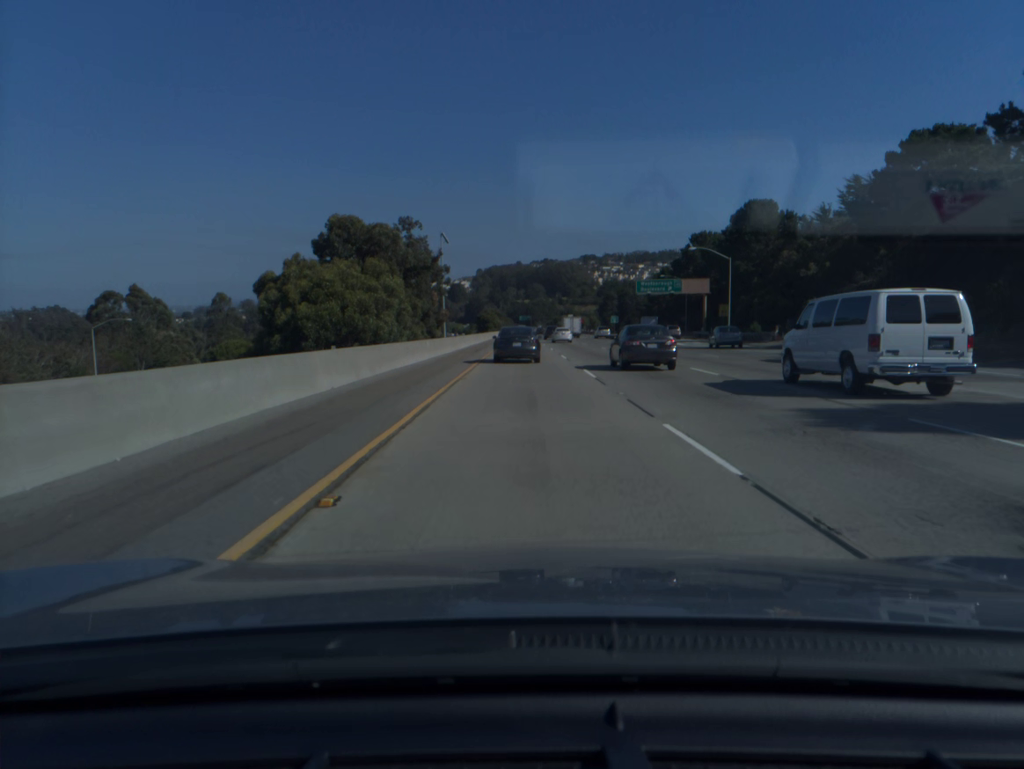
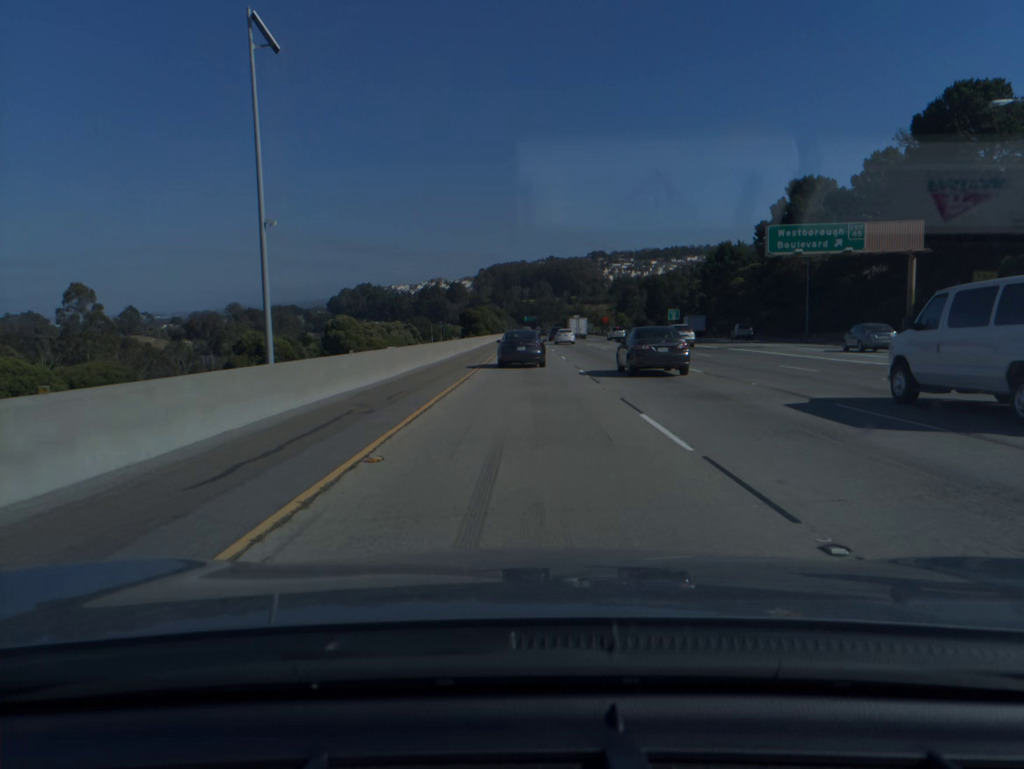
(-0.2, +56.2) m; 0°
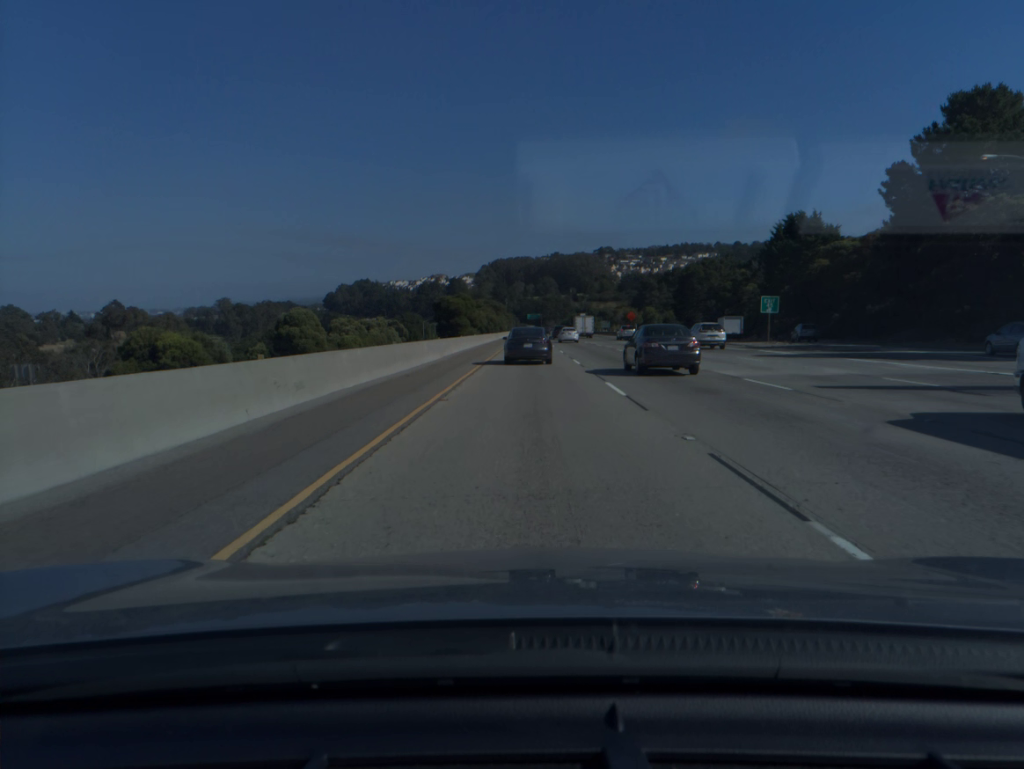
(-0.1, +37.2) m; 0°
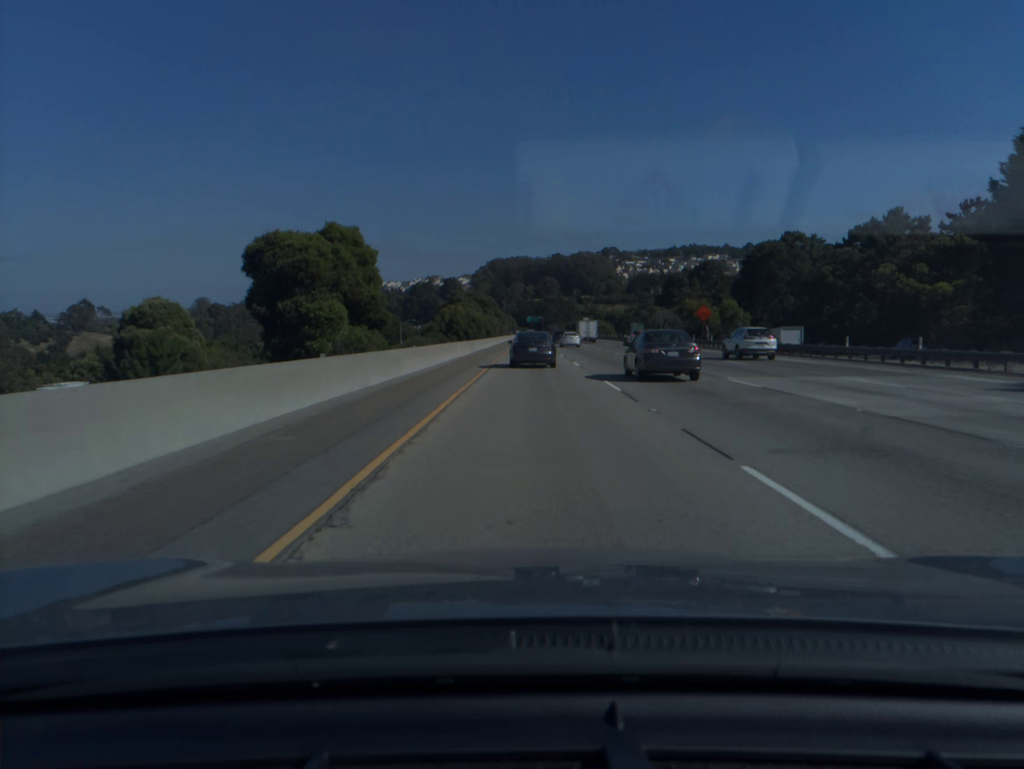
(-0.1, +55.6) m; 0°
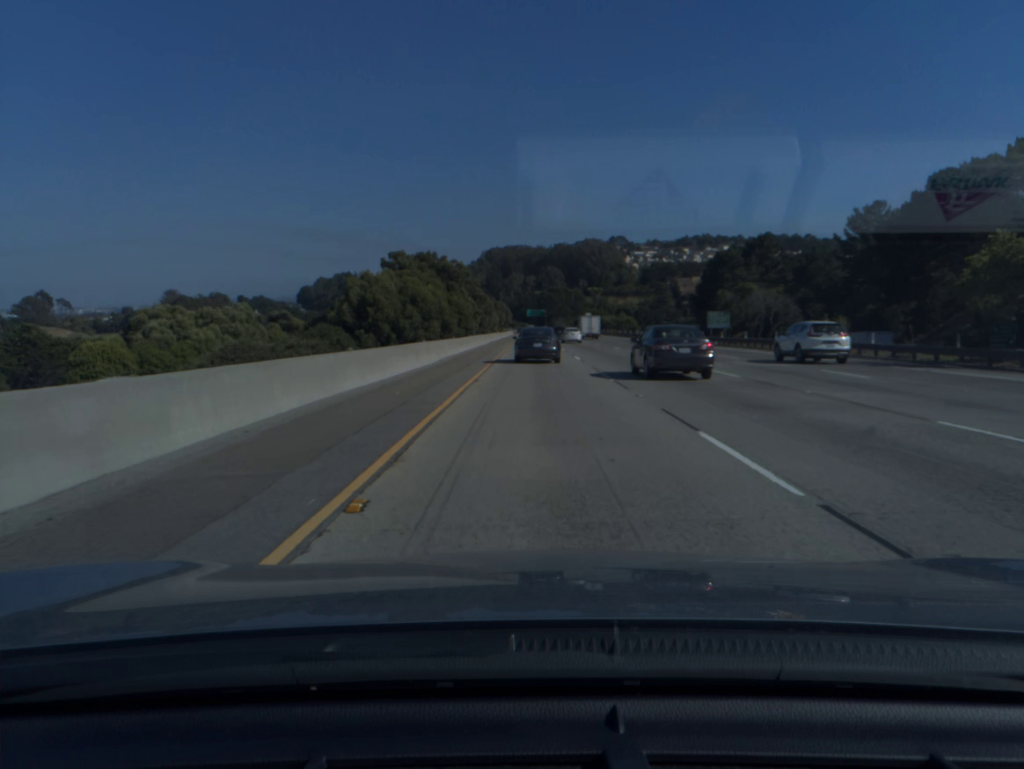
(+0.1, +55.8) m; 0°
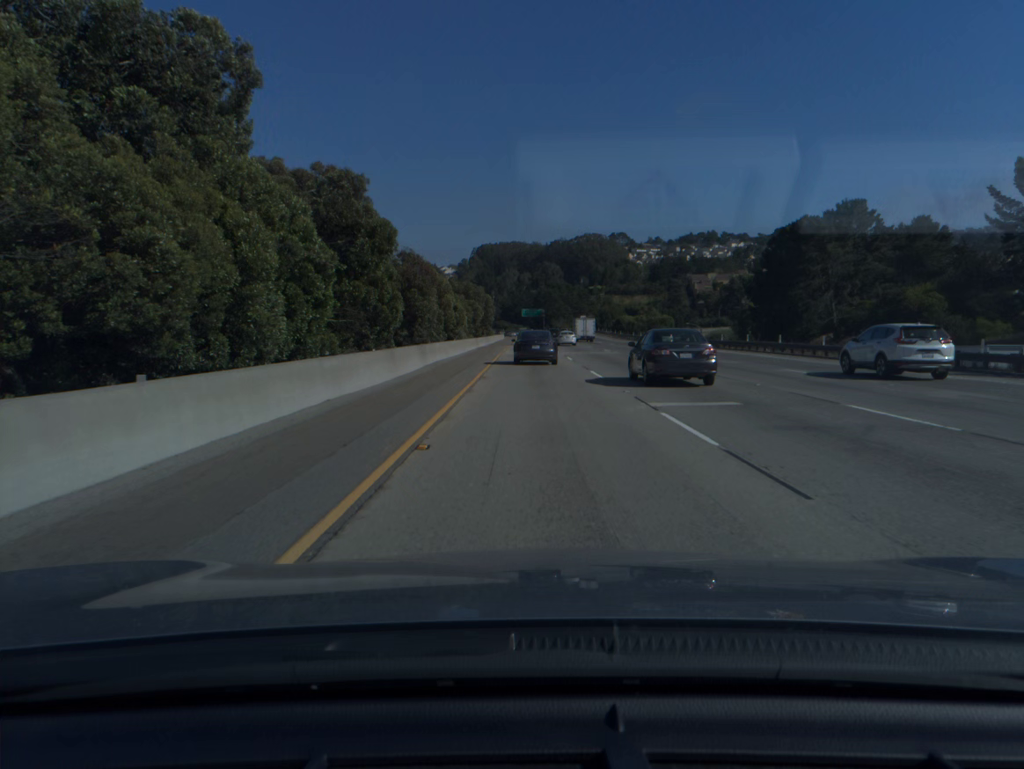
(+0.1, +55.4) m; 0°
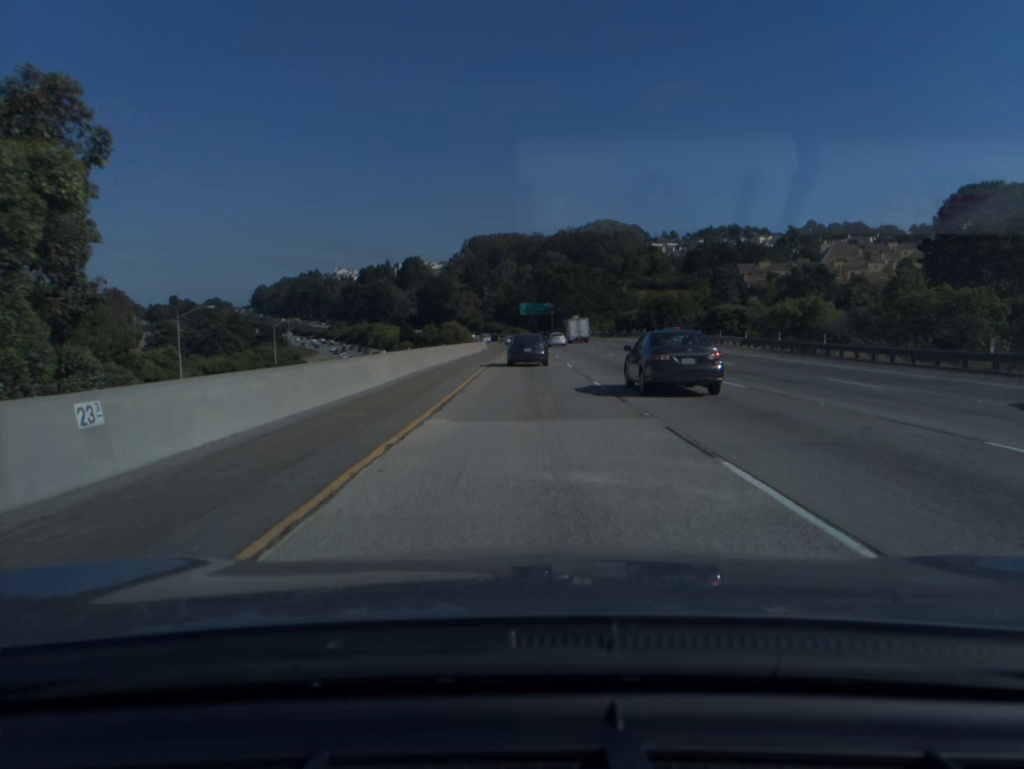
(+0.1, +92.6) m; 0°
